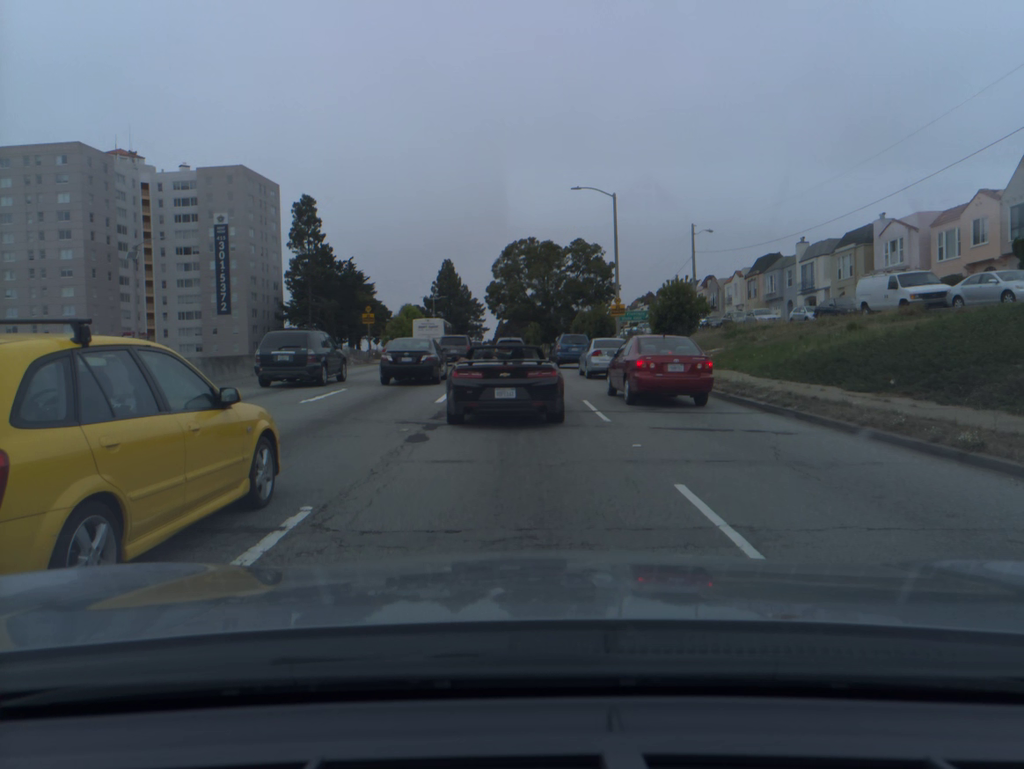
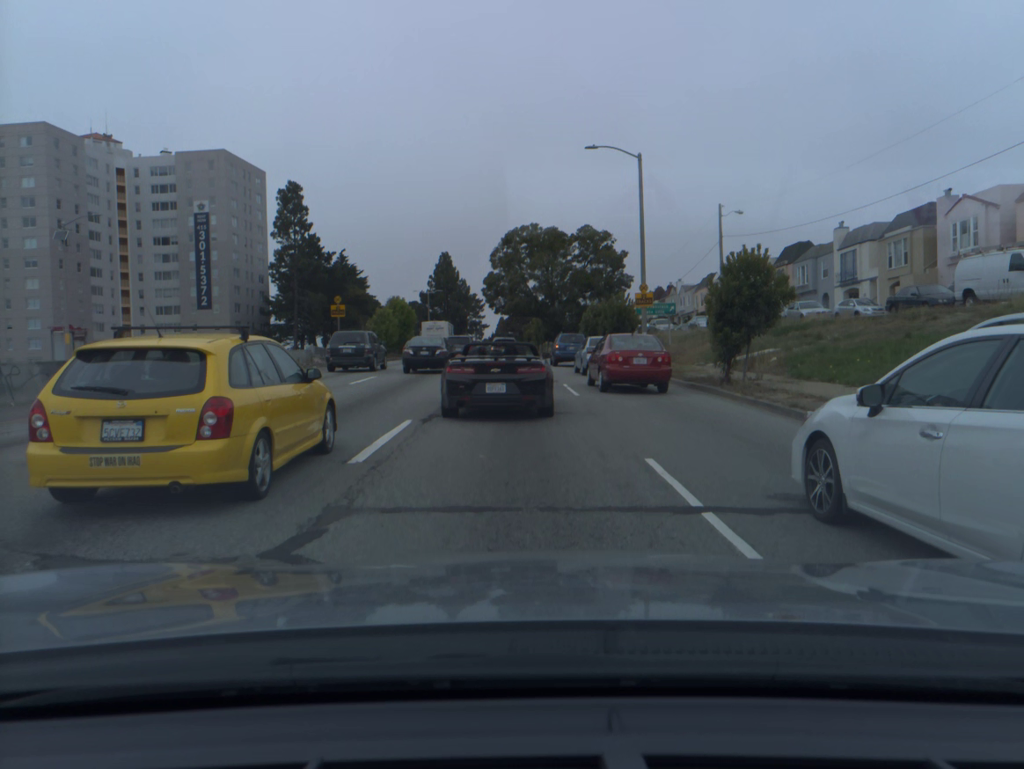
(0.0, +8.7) m; 0°
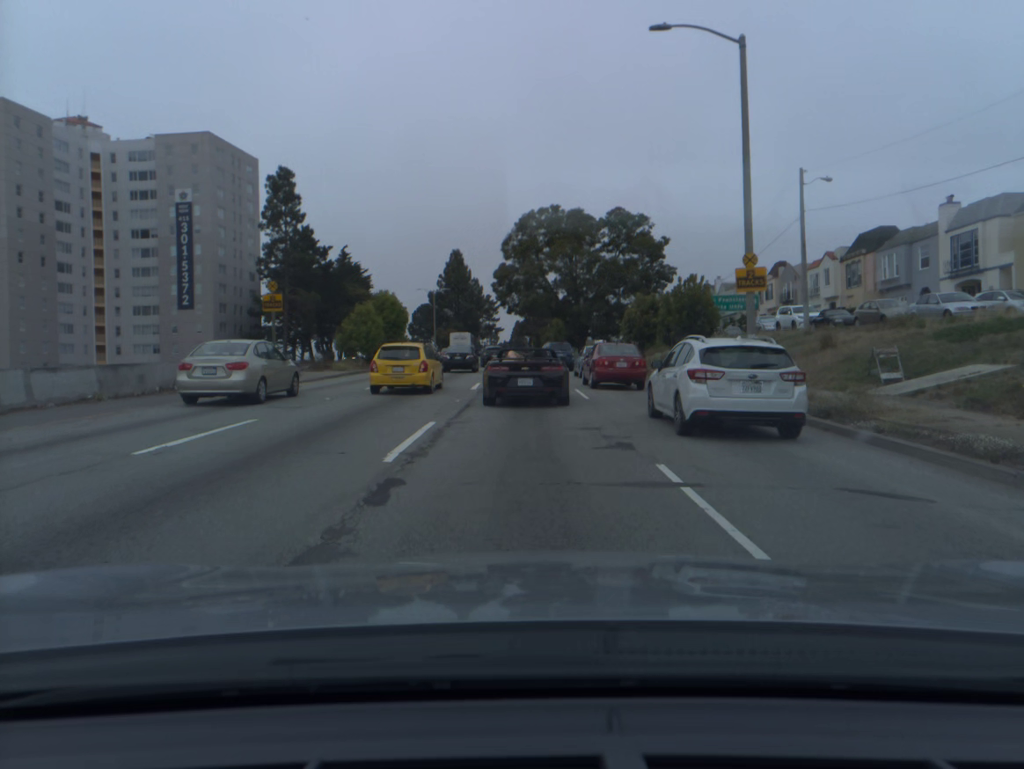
(-0.2, +13.7) m; -2°
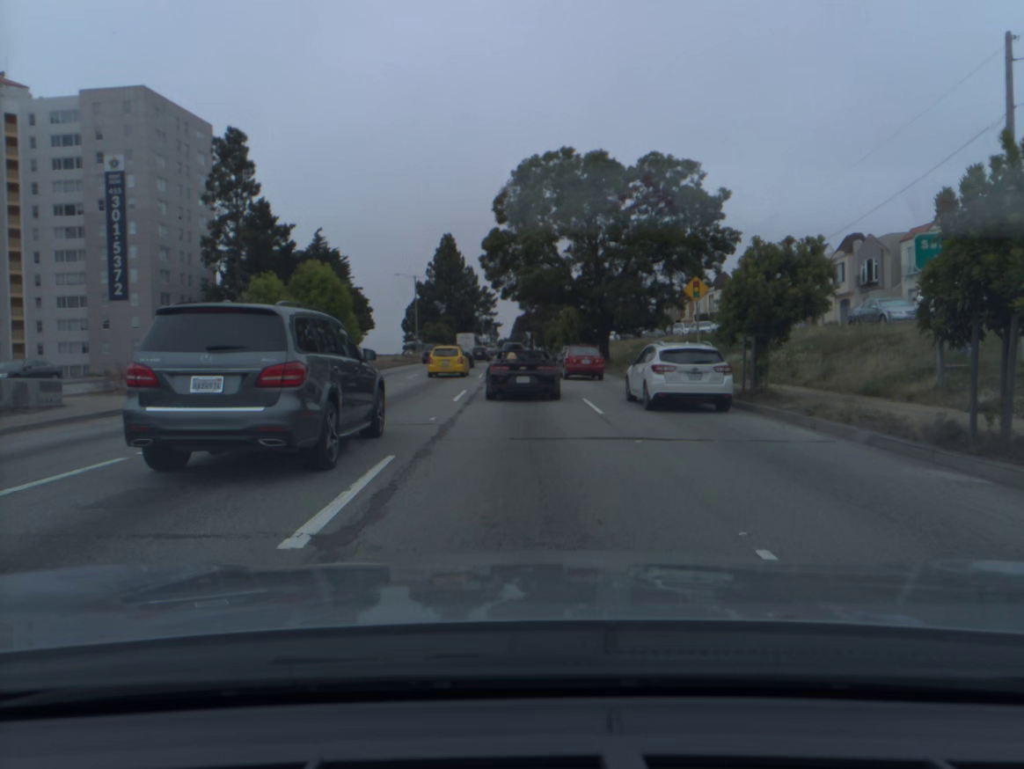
(+0.1, +18.6) m; 0°
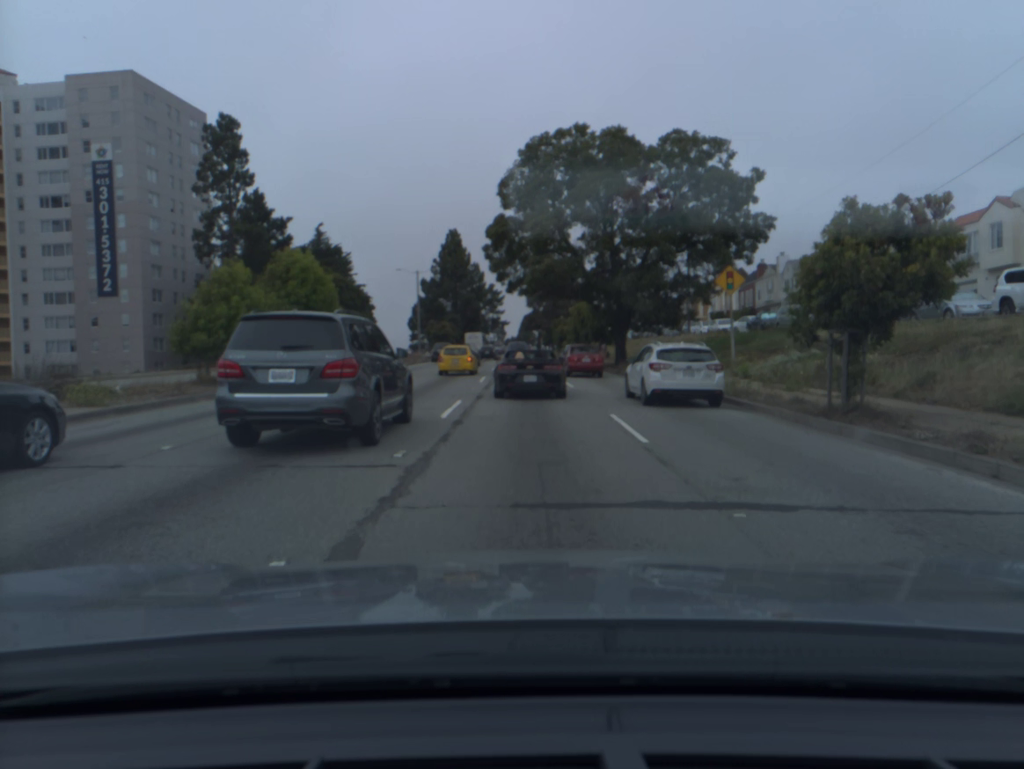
(0.0, +4.8) m; -1°
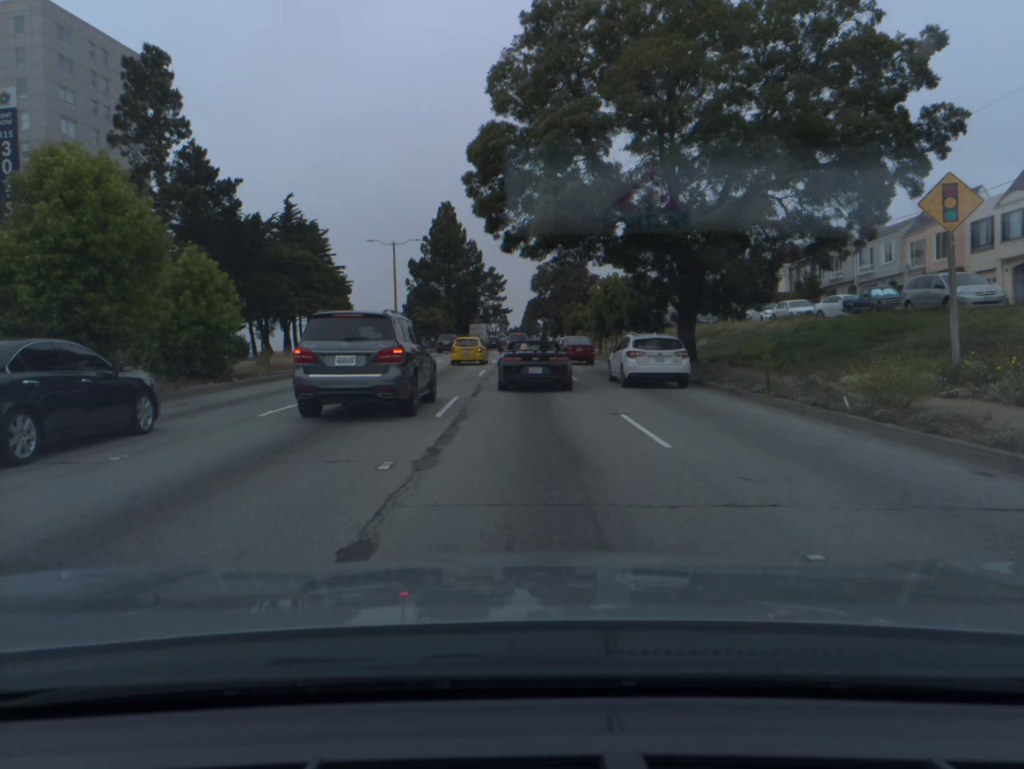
(0.0, +16.1) m; 0°
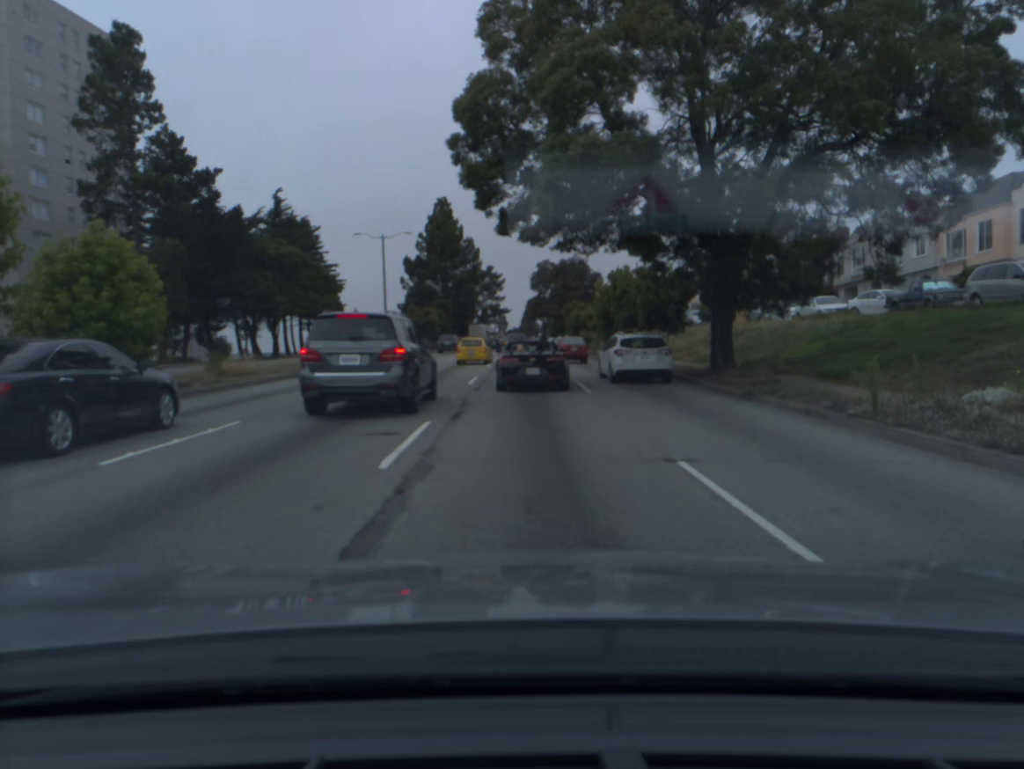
(0.0, +5.3) m; 0°
